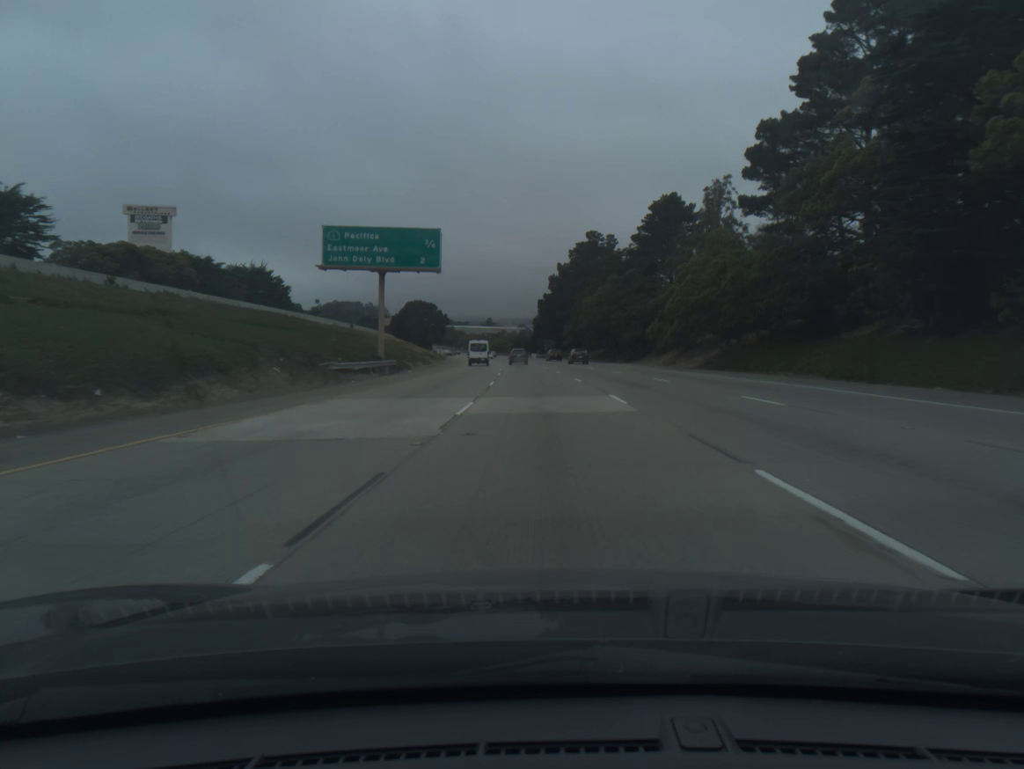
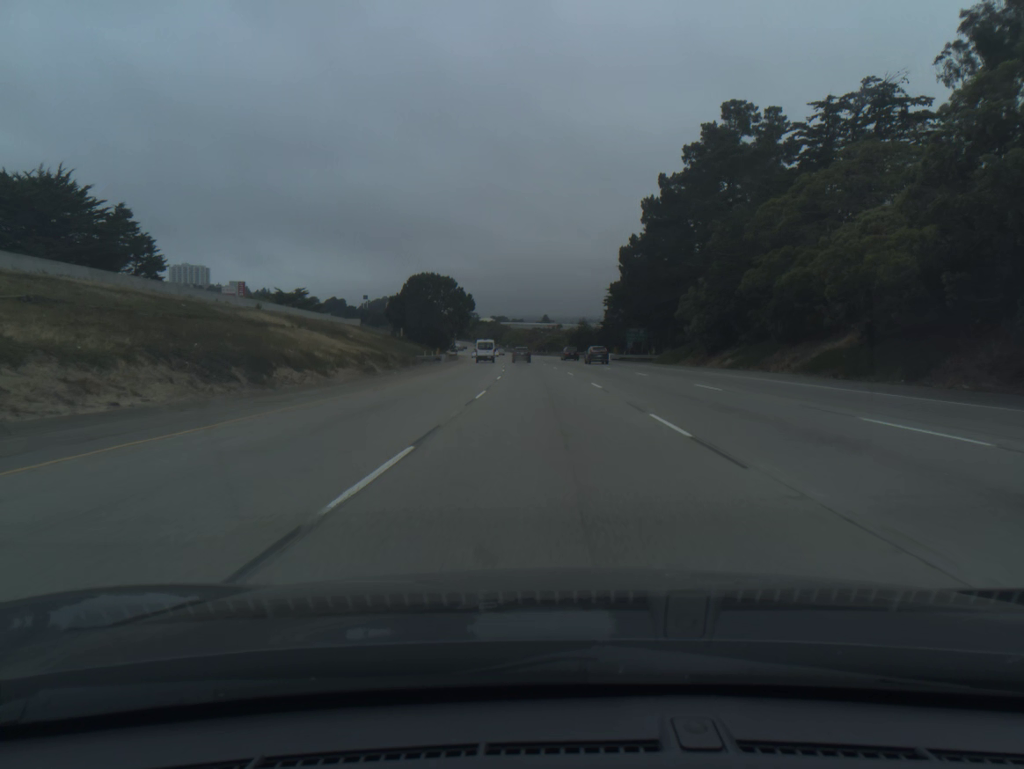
(-2.8, +80.9) m; -4°
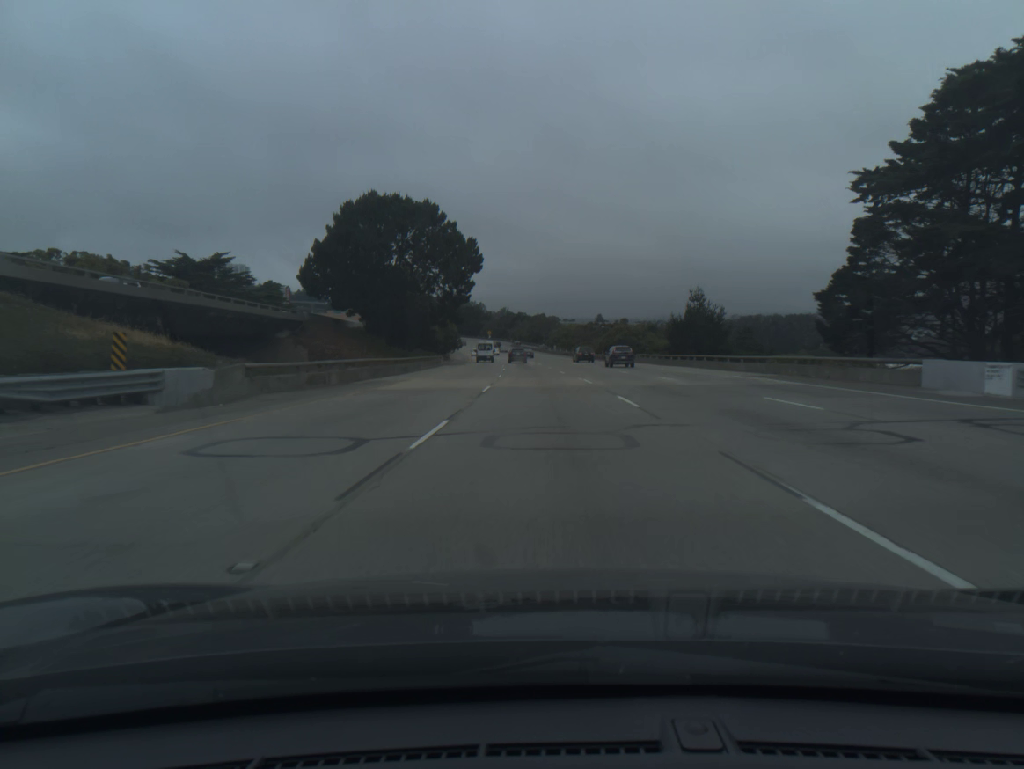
(-2.5, +81.7) m; -4°
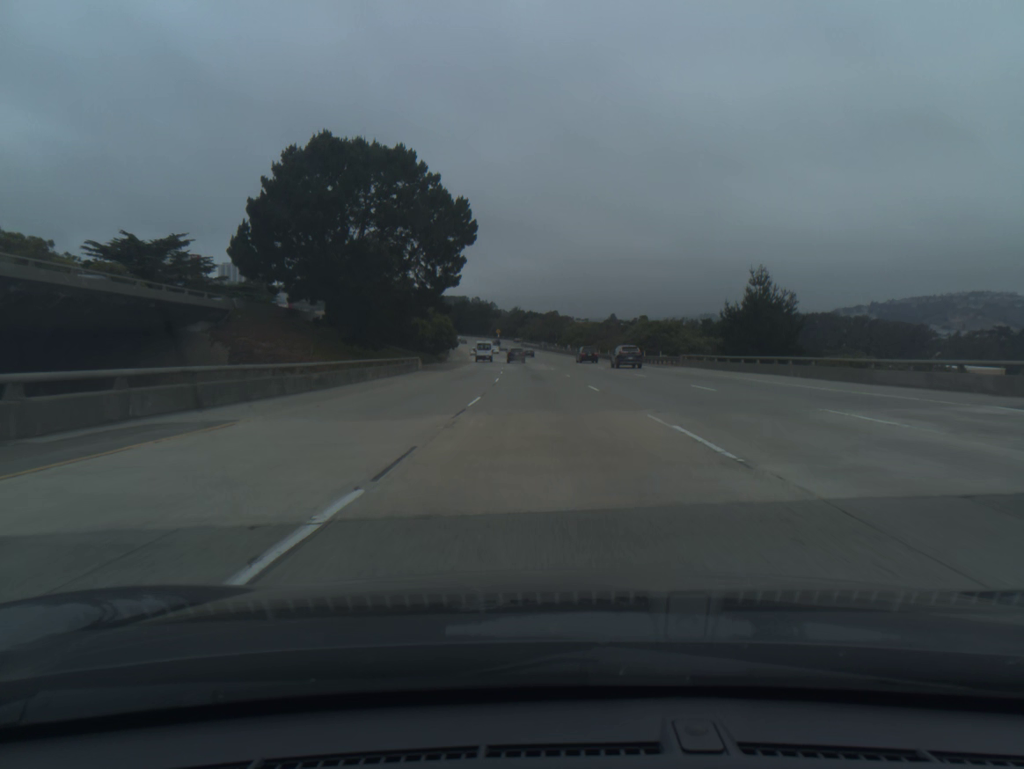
(-0.2, +20.6) m; -1°
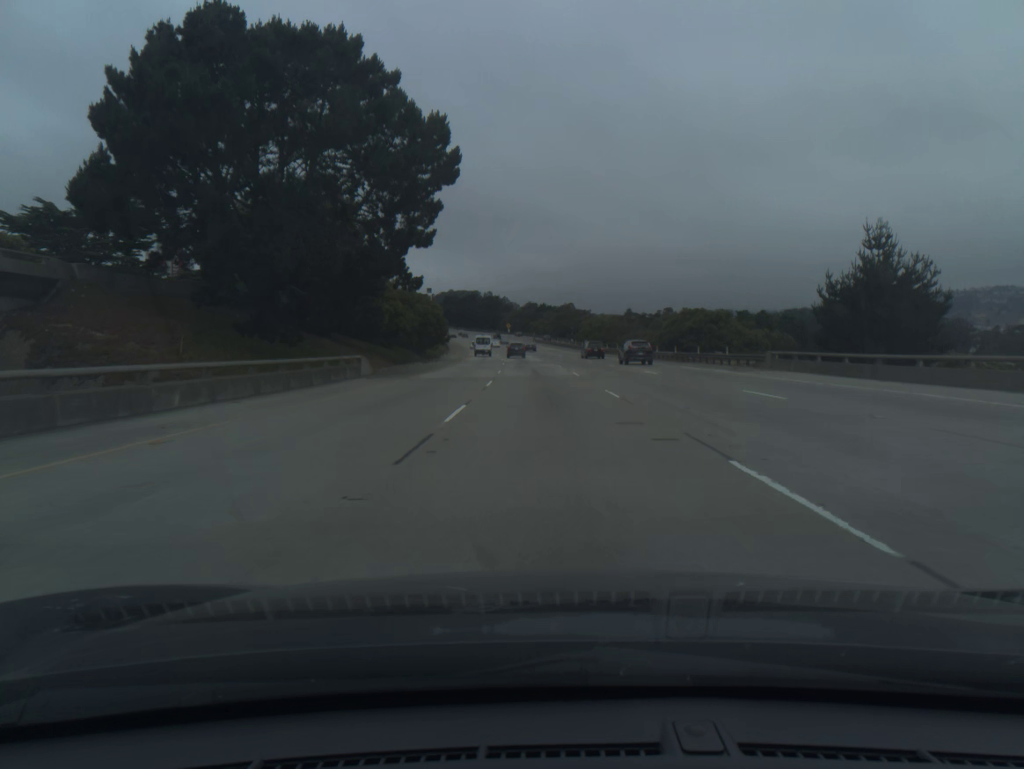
(-0.2, +20.7) m; -1°
